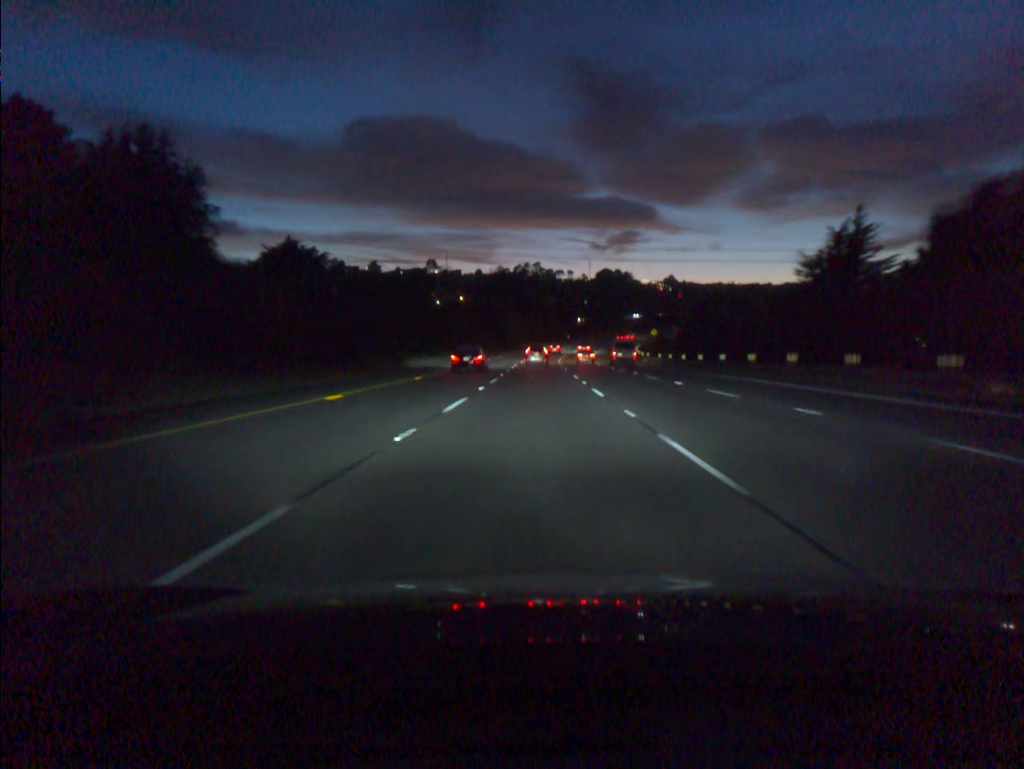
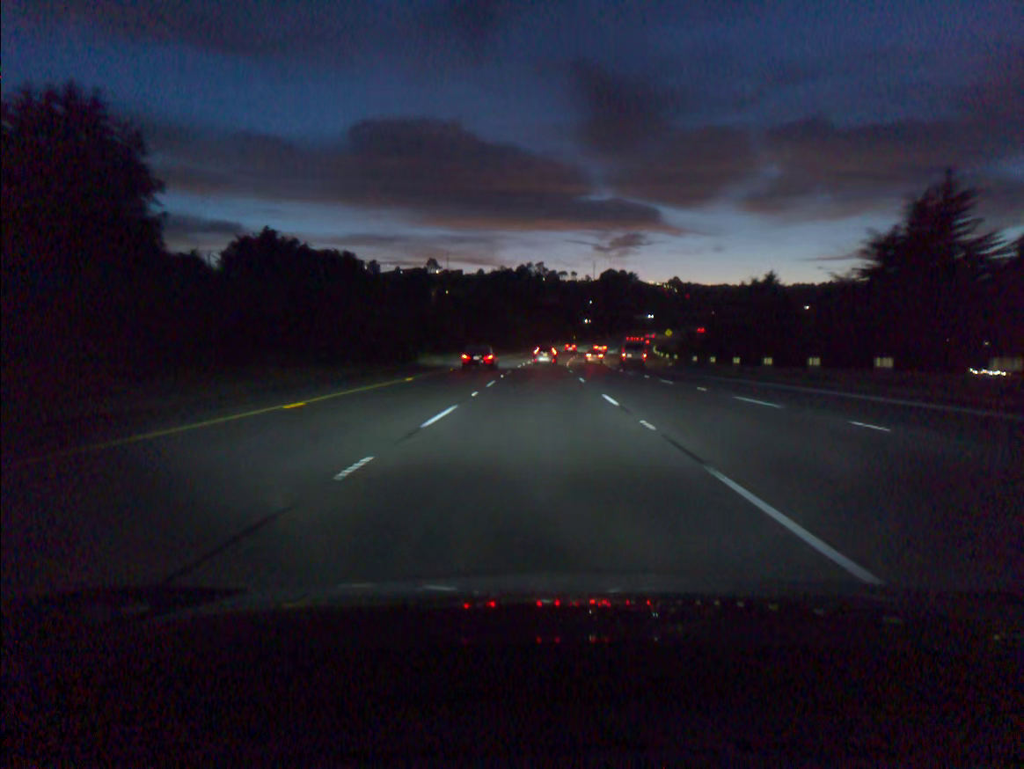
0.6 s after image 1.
(0.0, +17.8) m; 0°
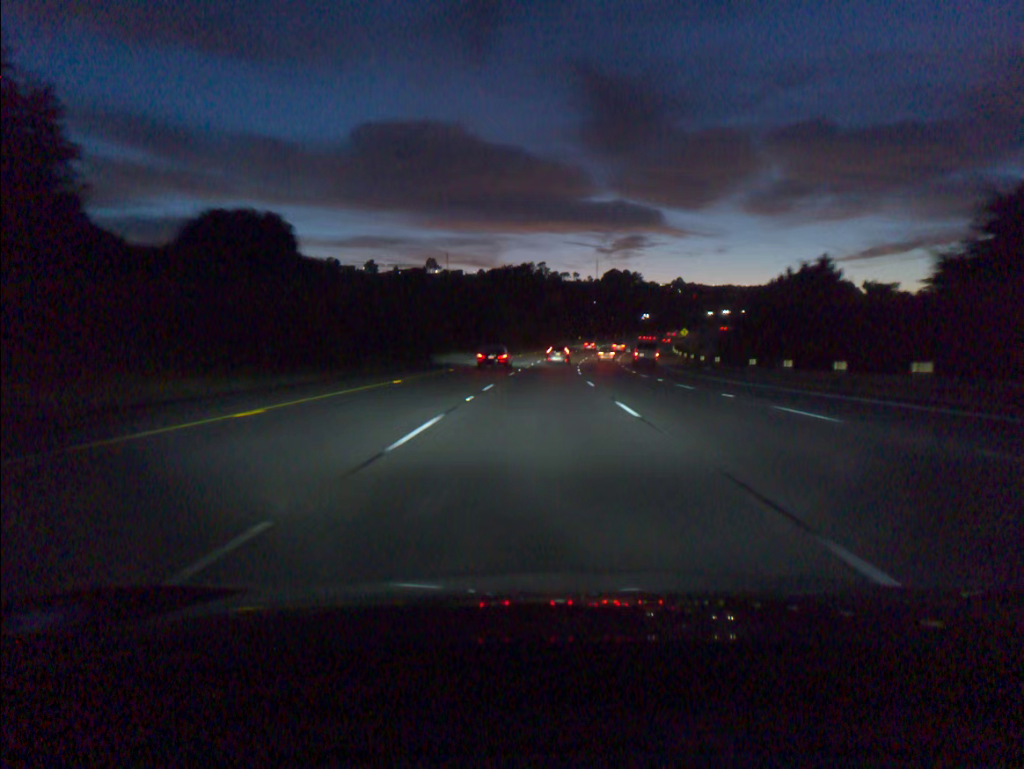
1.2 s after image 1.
(0.0, +17.8) m; 0°
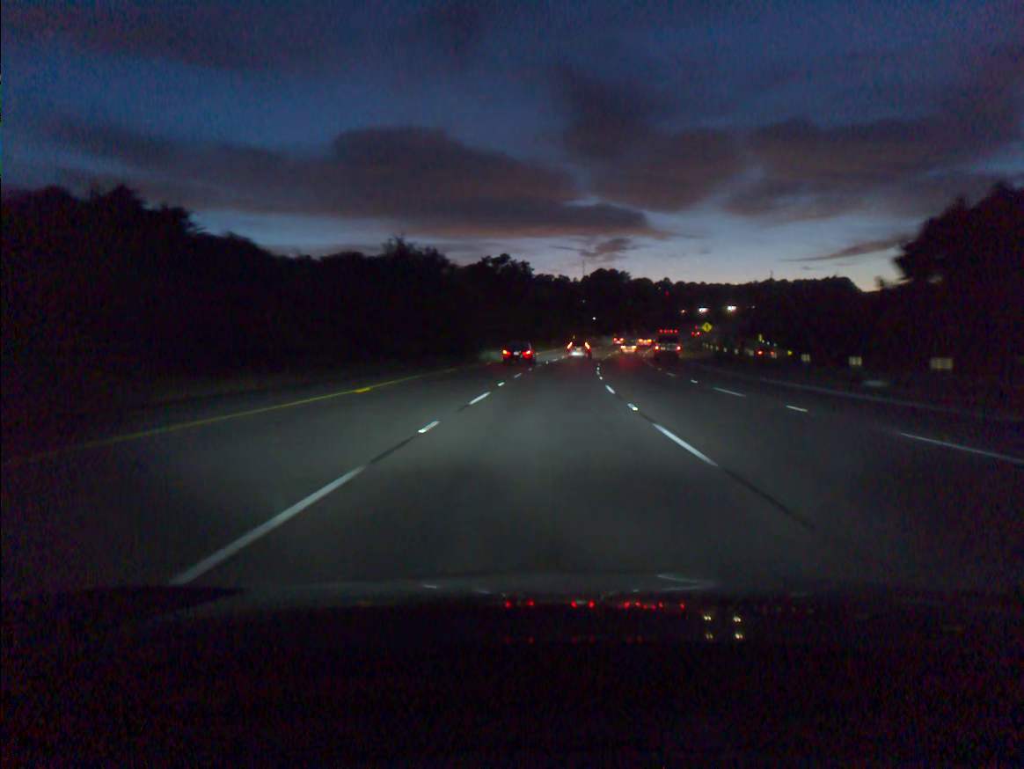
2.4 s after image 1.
(+0.2, +35.6) m; +1°
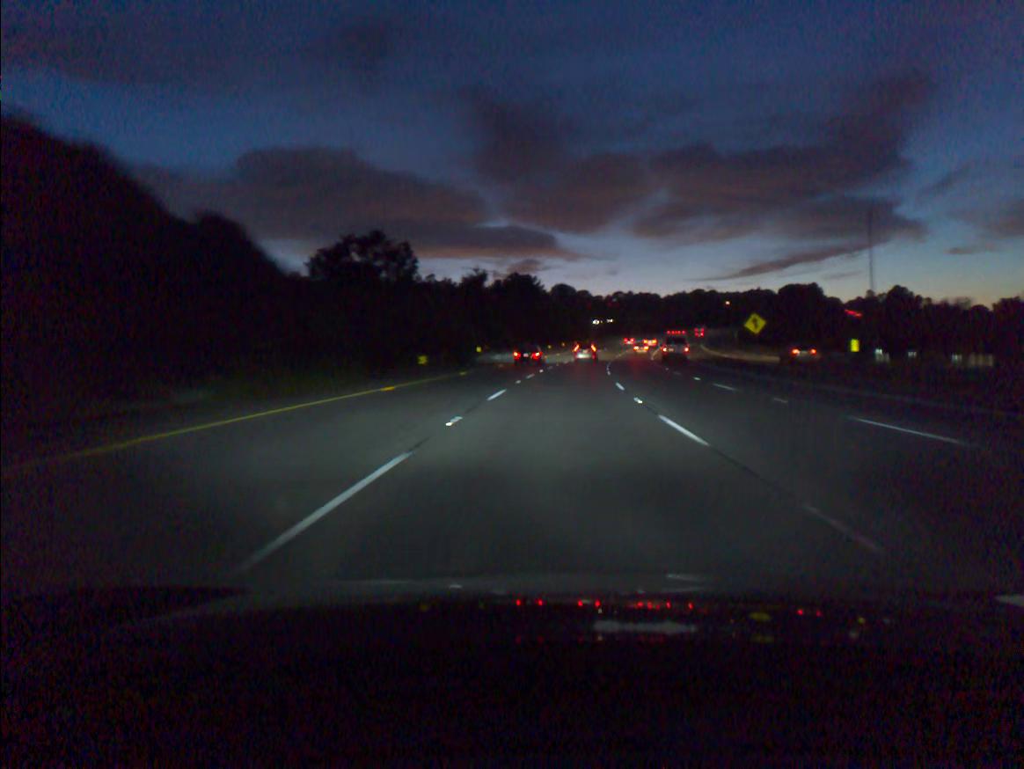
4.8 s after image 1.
(+3.5, +71.1) m; +6°
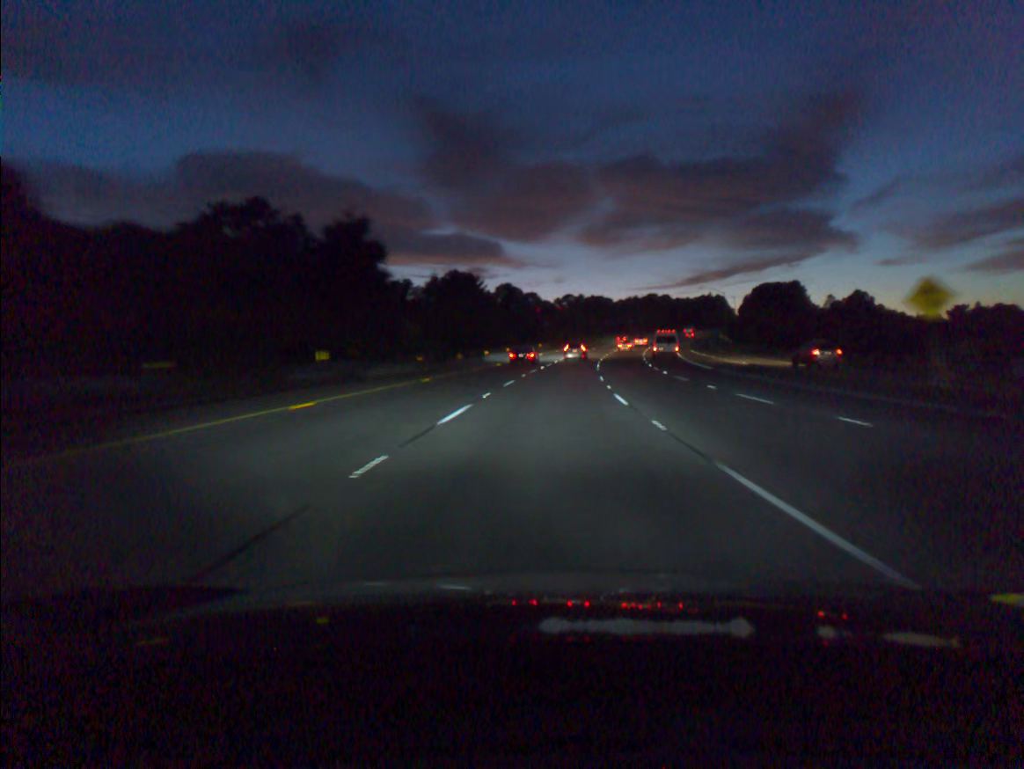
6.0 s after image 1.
(+1.2, +35.4) m; +4°
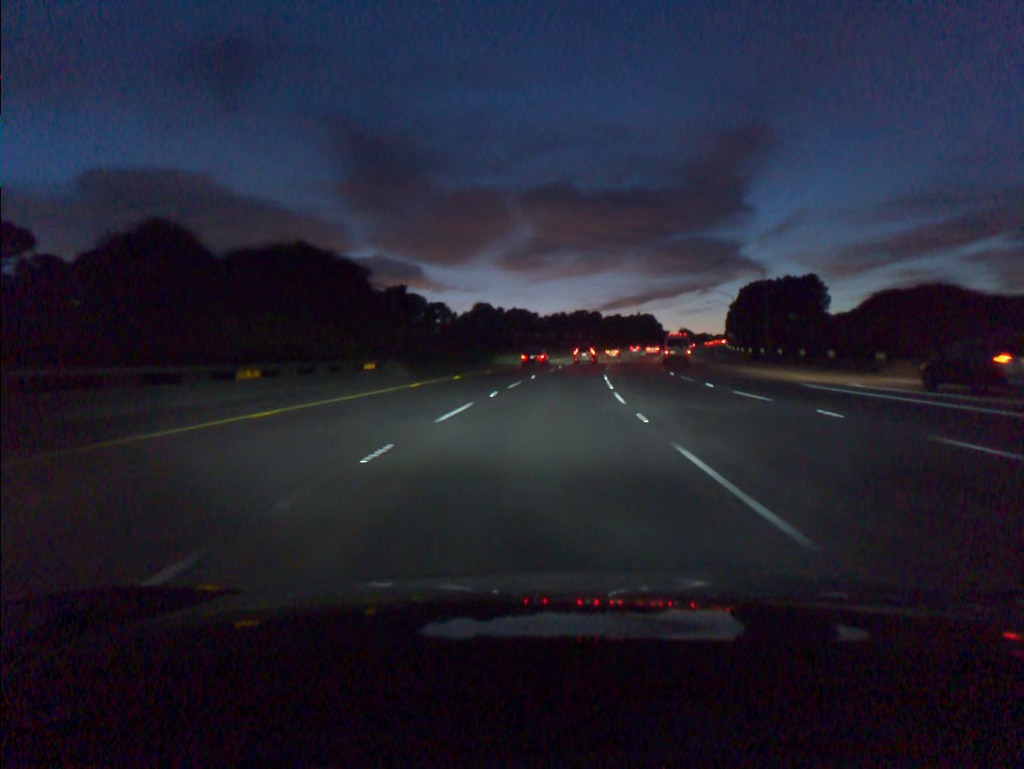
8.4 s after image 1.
(+3.7, +70.6) m; +6°
